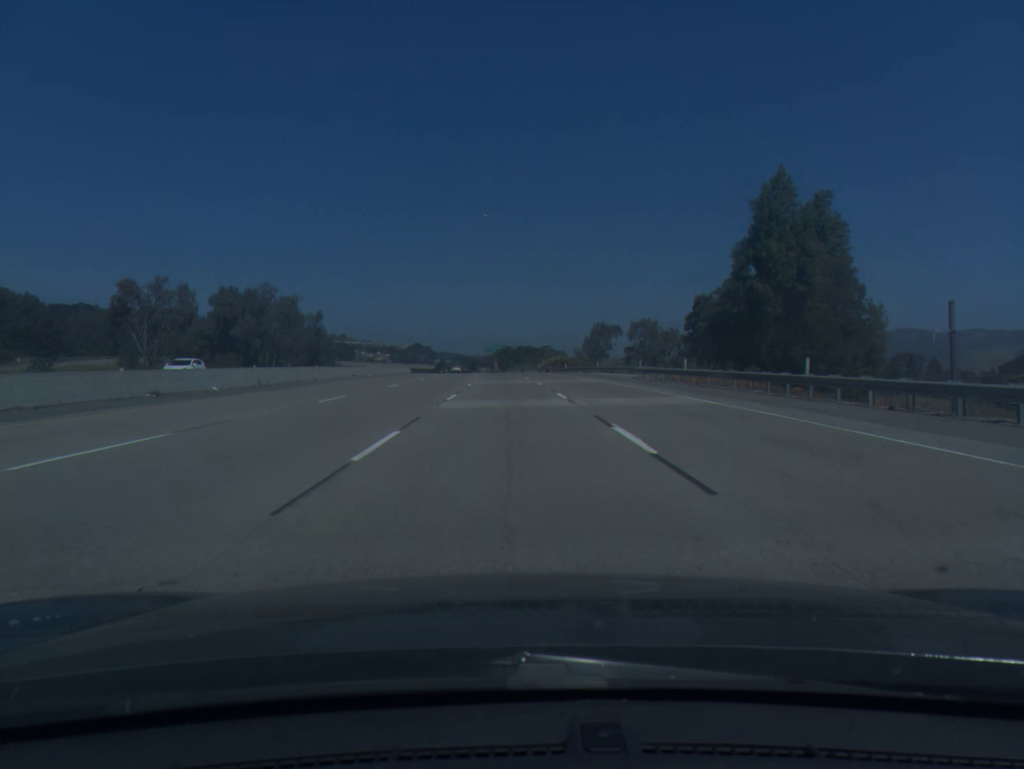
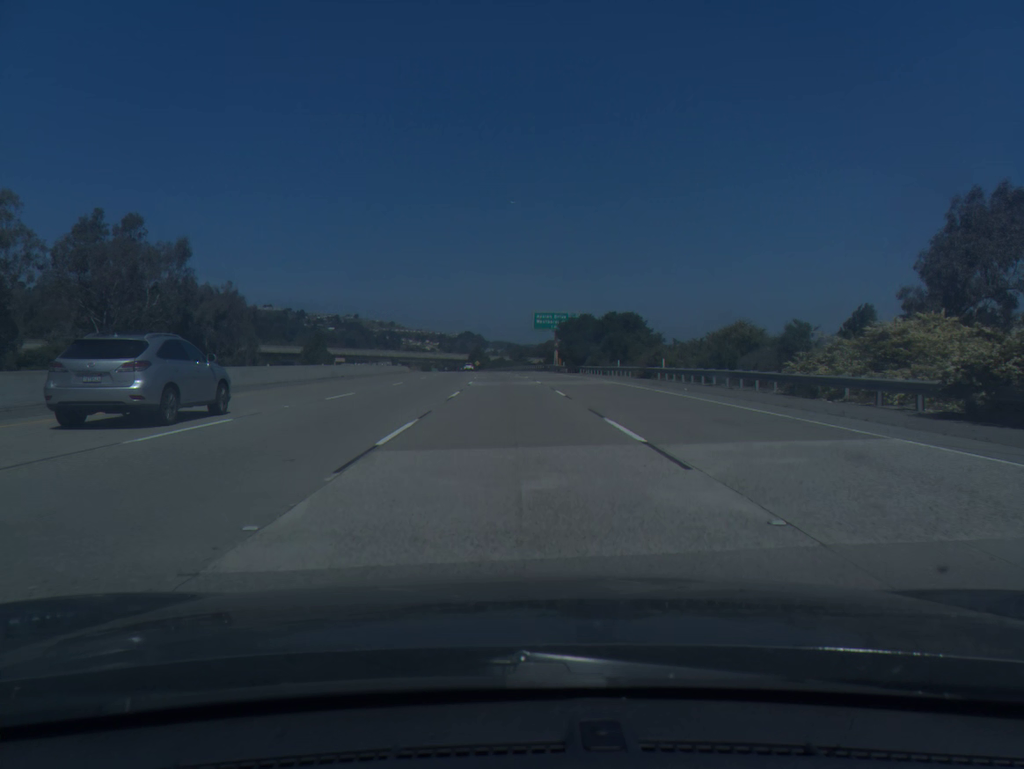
(-3.8, +100.5) m; -4°
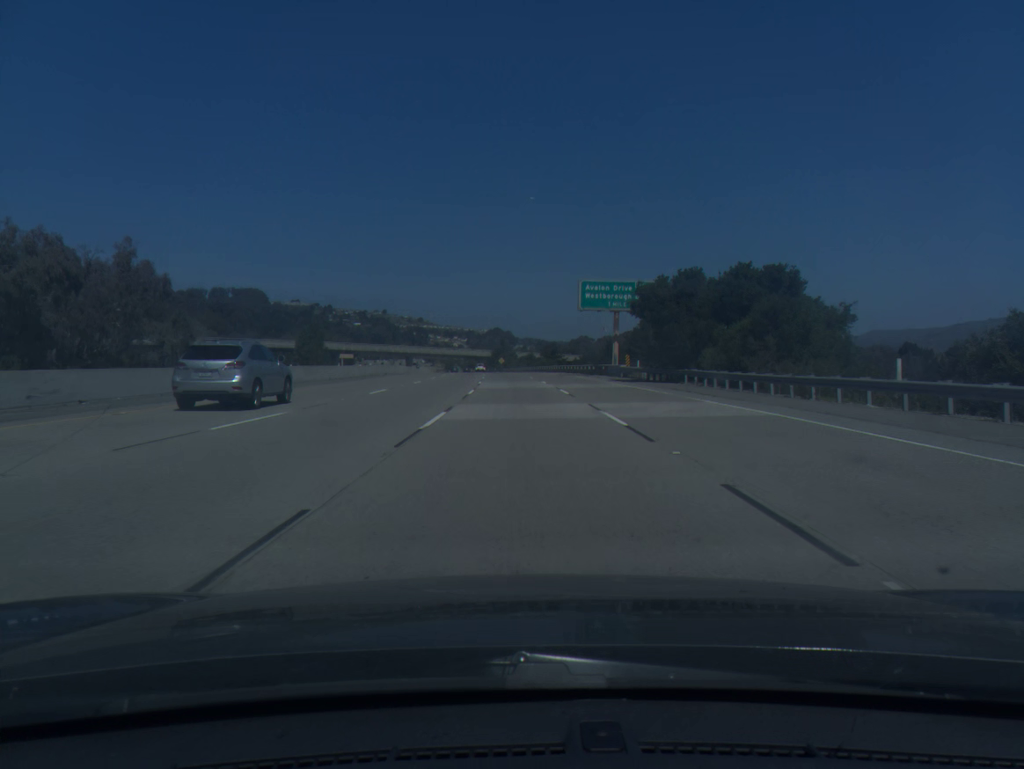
(-0.8, +40.3) m; -2°
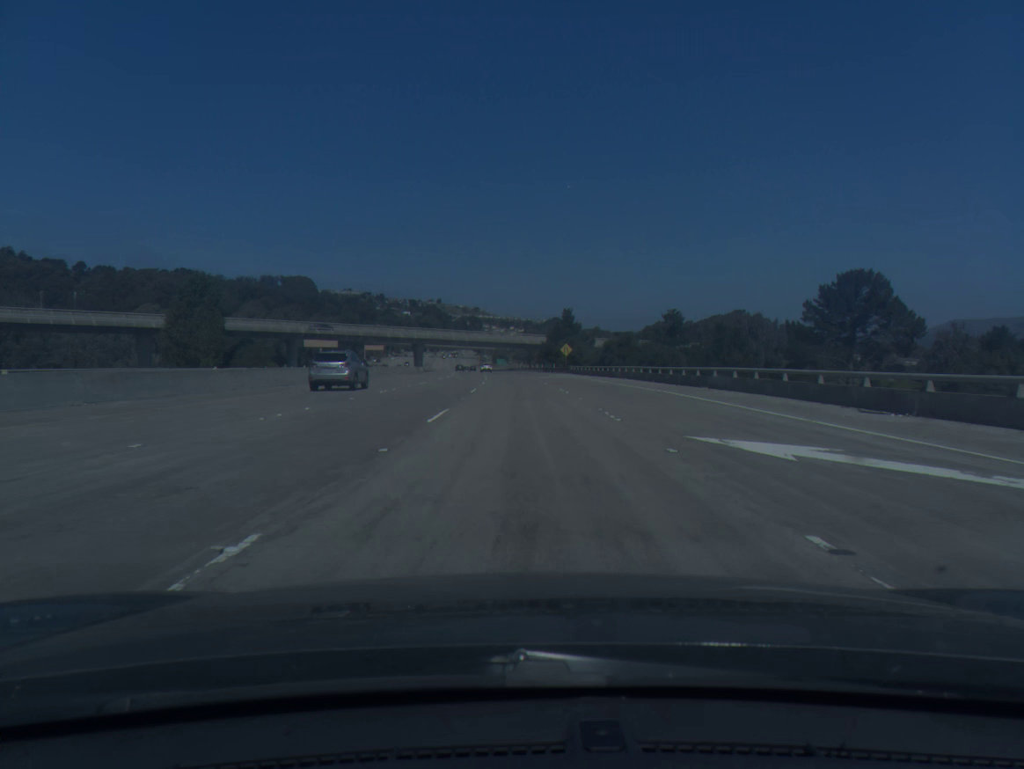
(-2.9, +100.8) m; -4°
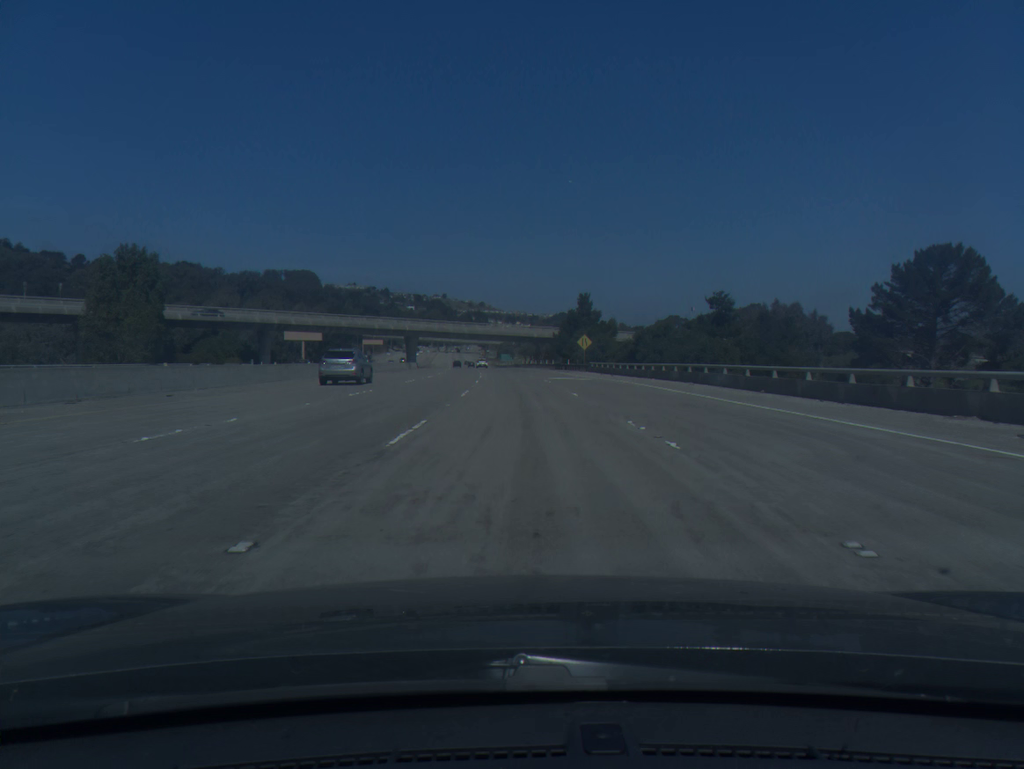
(-0.1, +20.2) m; 0°
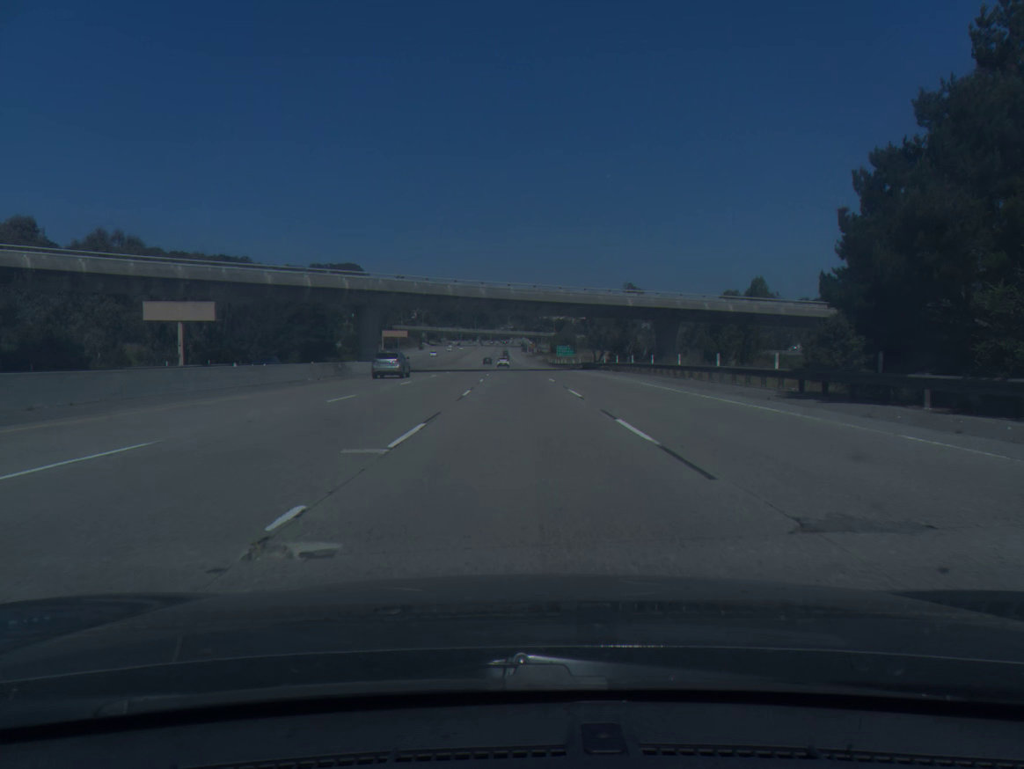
(-2.1, +80.5) m; -4°
